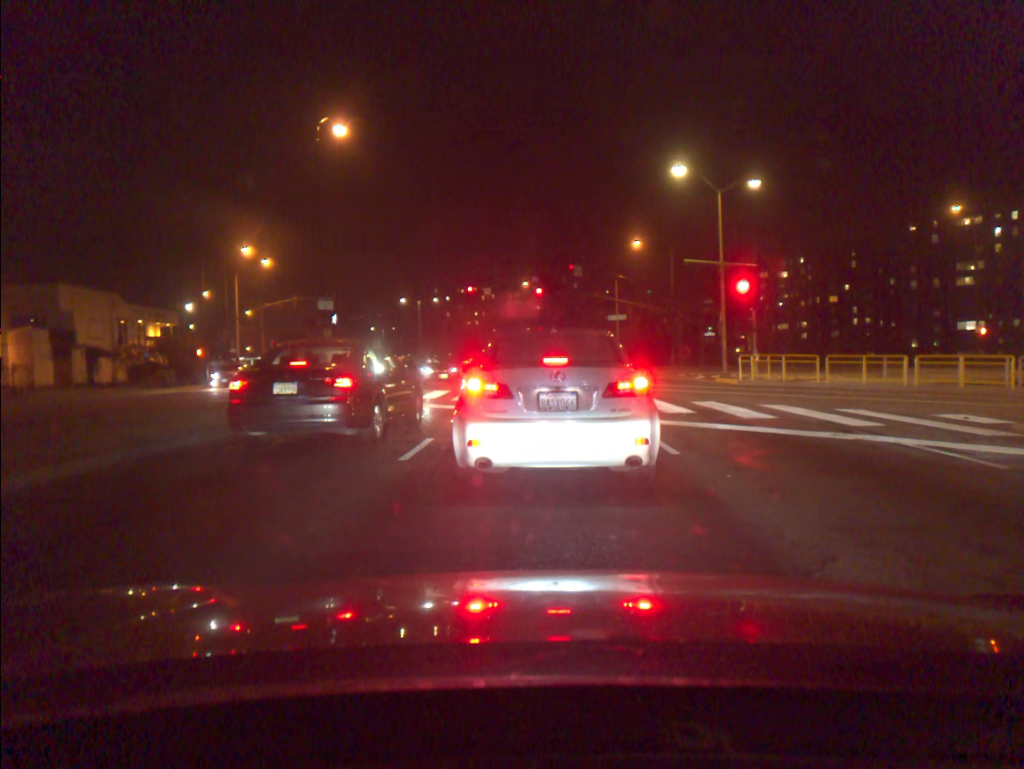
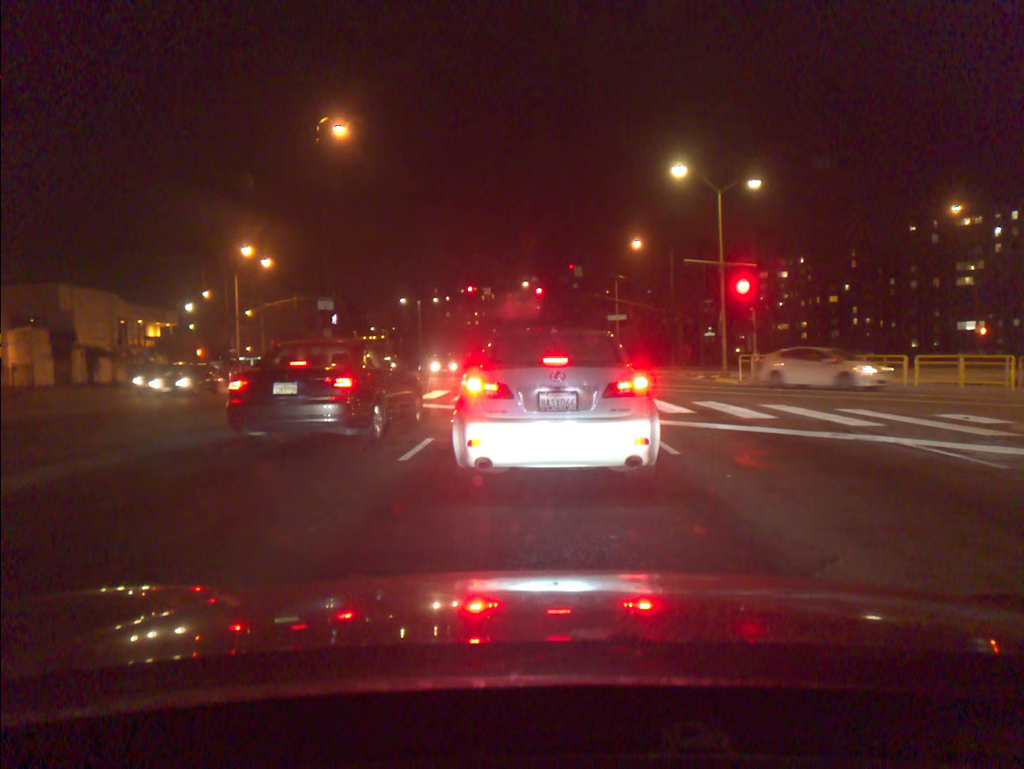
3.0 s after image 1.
(0.0, 0.0) m; 0°
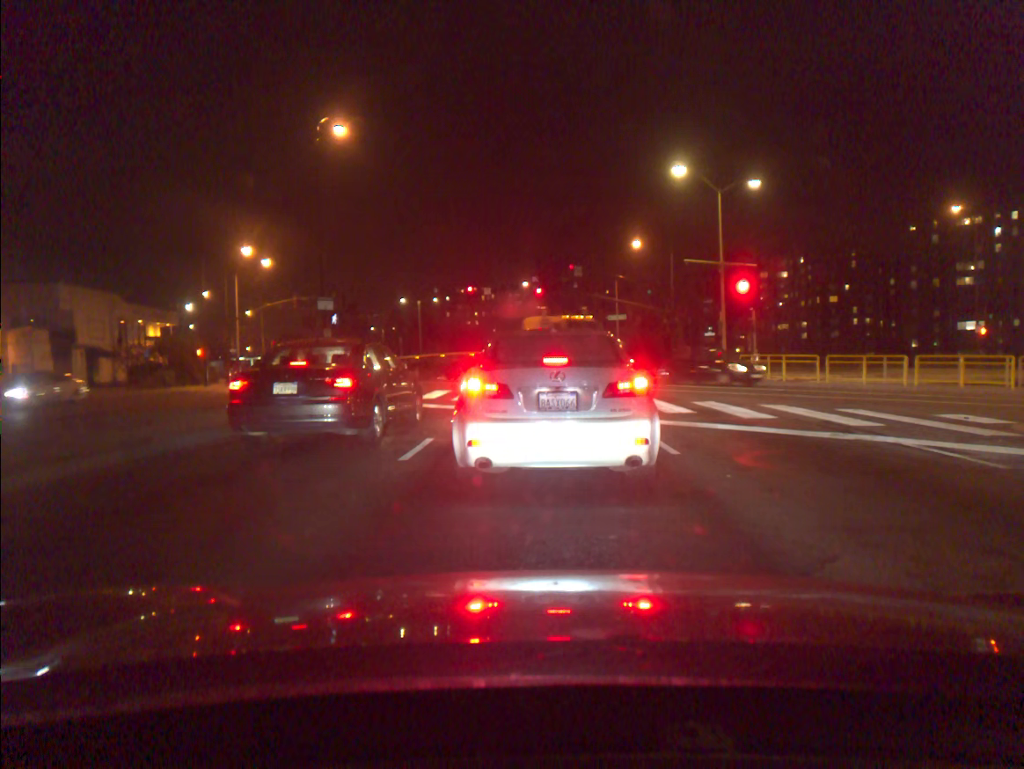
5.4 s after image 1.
(0.0, +0.1) m; 0°
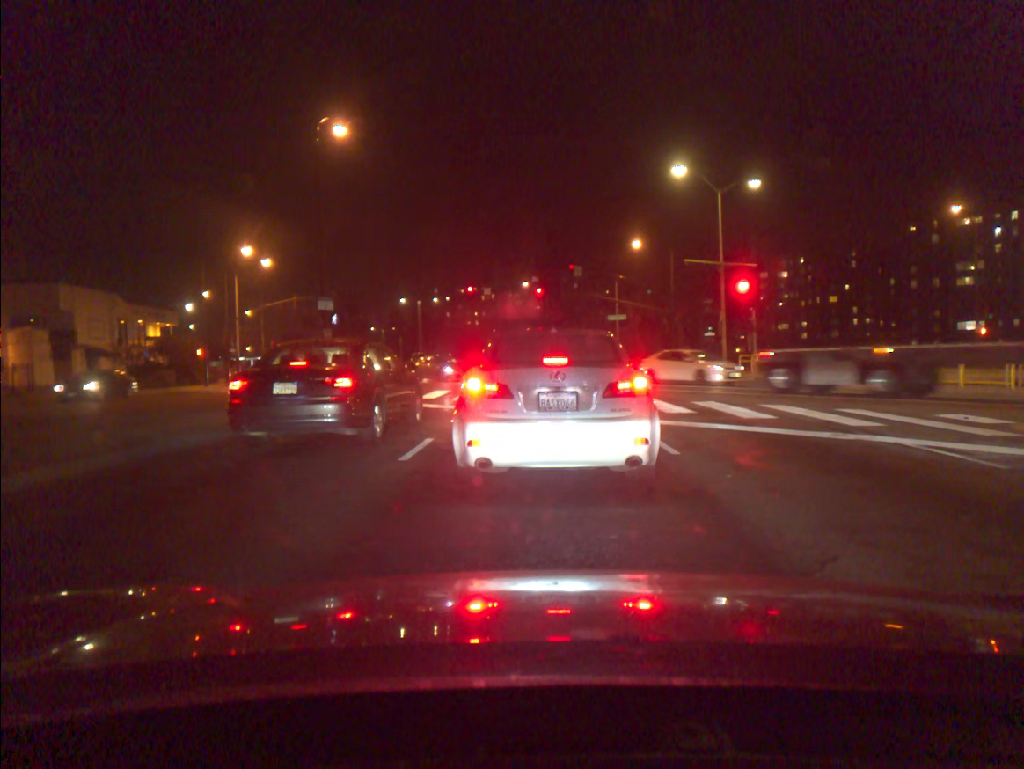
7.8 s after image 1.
(0.0, 0.0) m; 0°
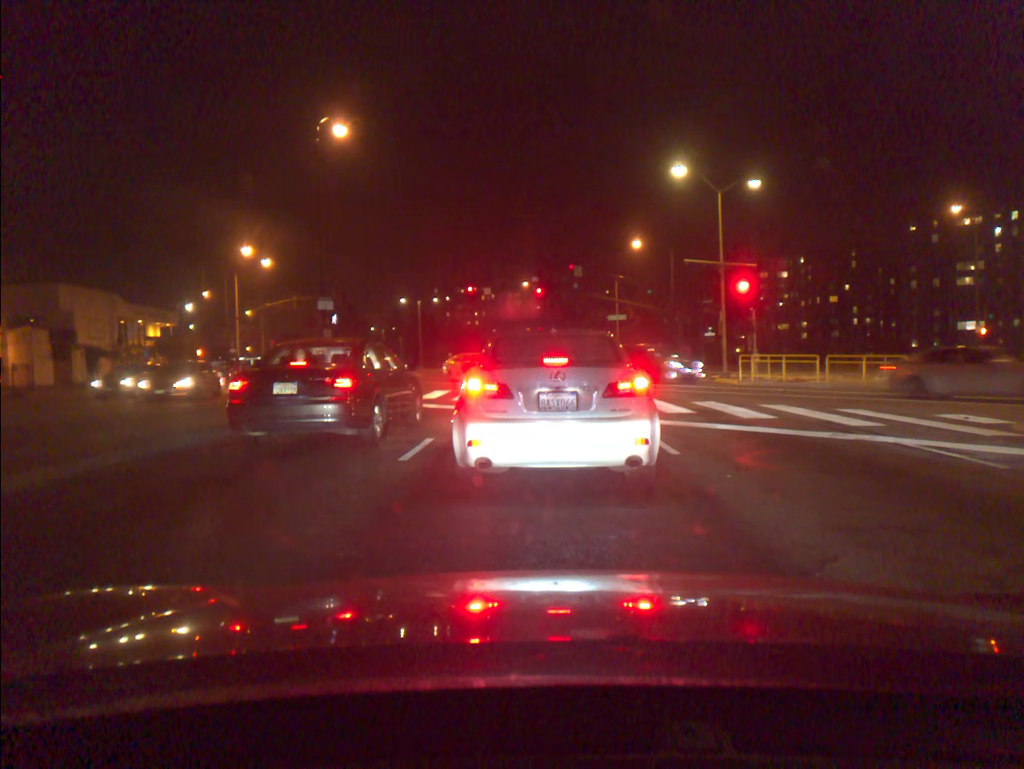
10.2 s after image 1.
(0.0, 0.0) m; 0°
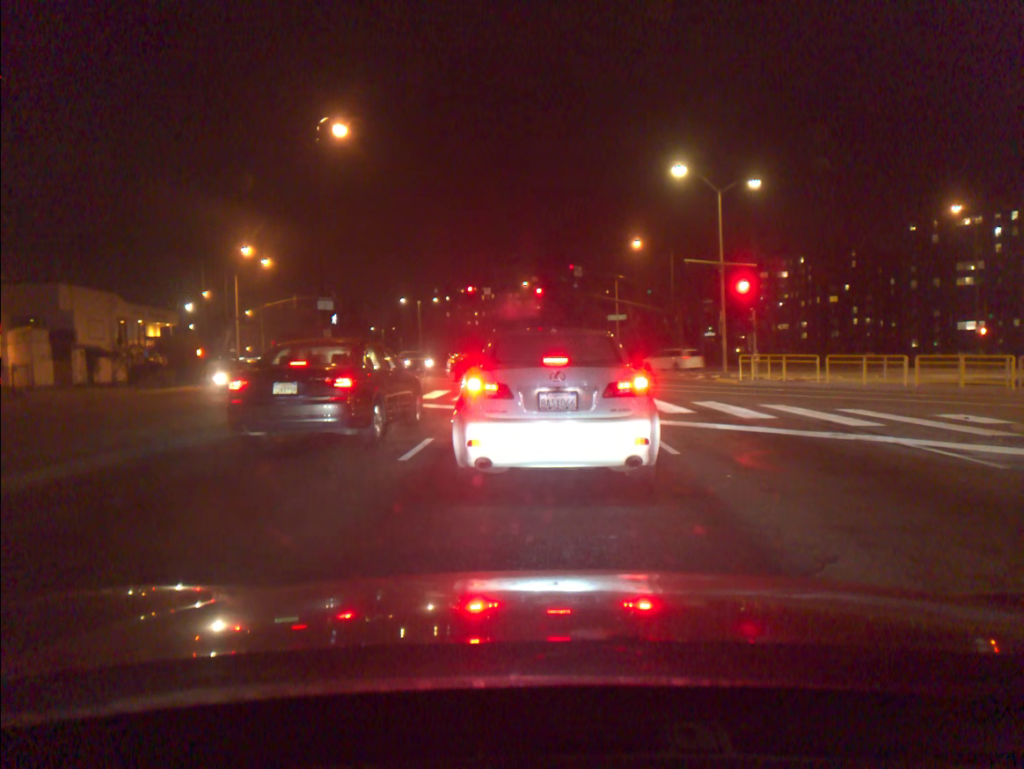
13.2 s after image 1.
(0.0, 0.0) m; 0°
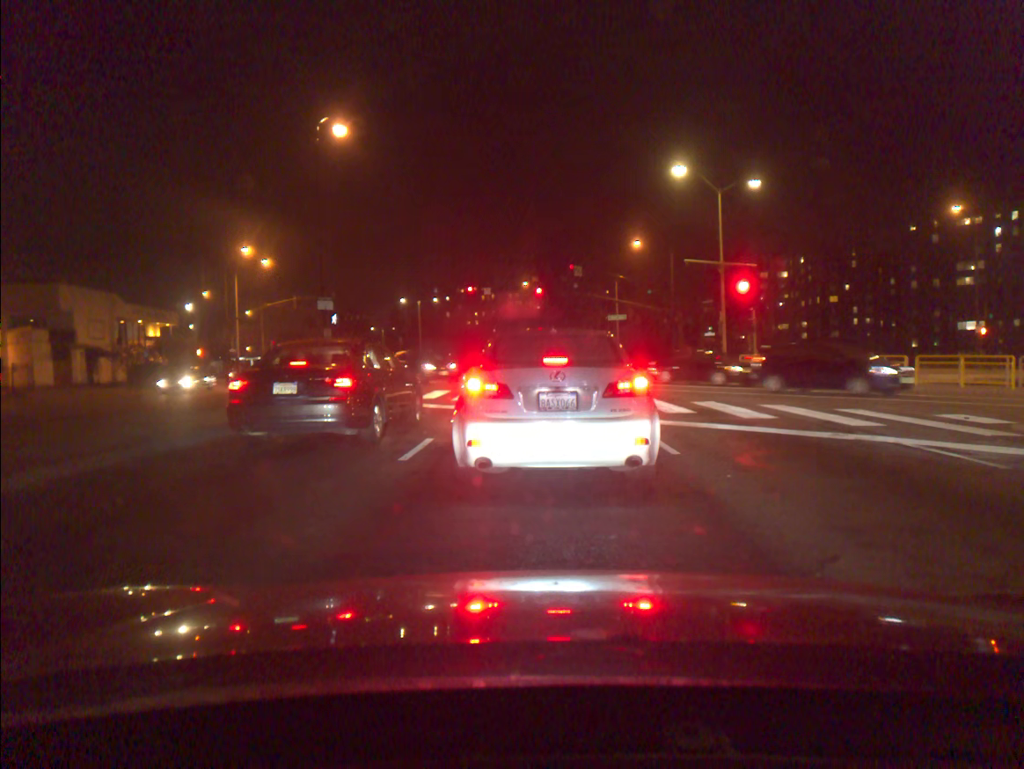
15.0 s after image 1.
(0.0, 0.0) m; 0°
